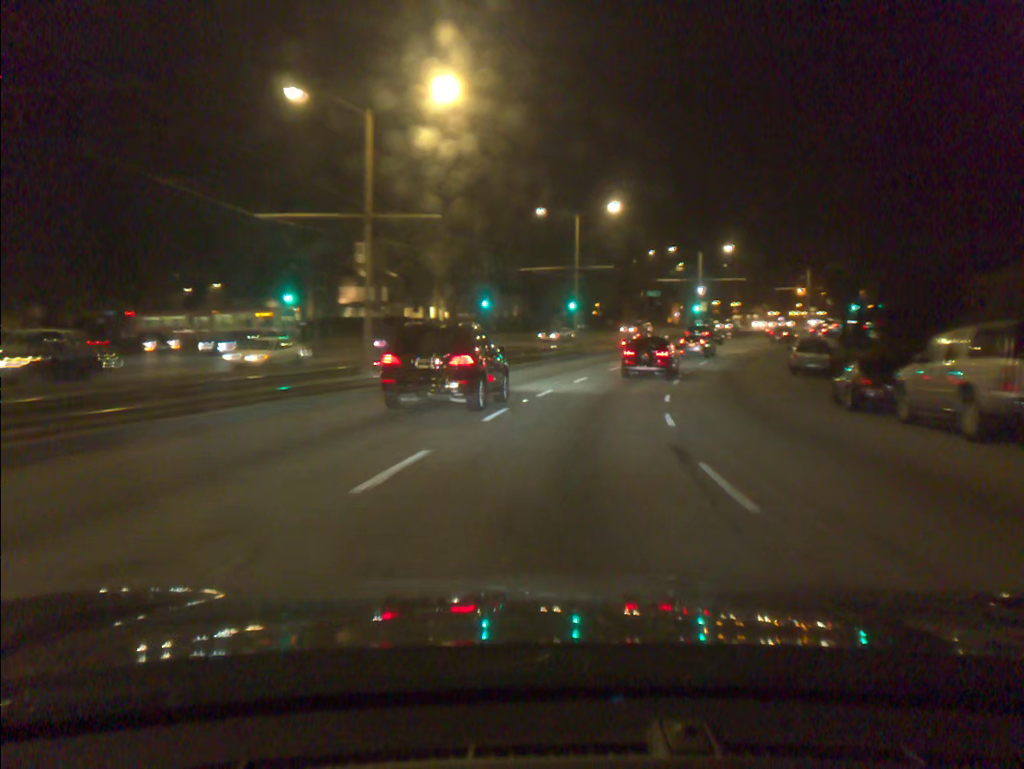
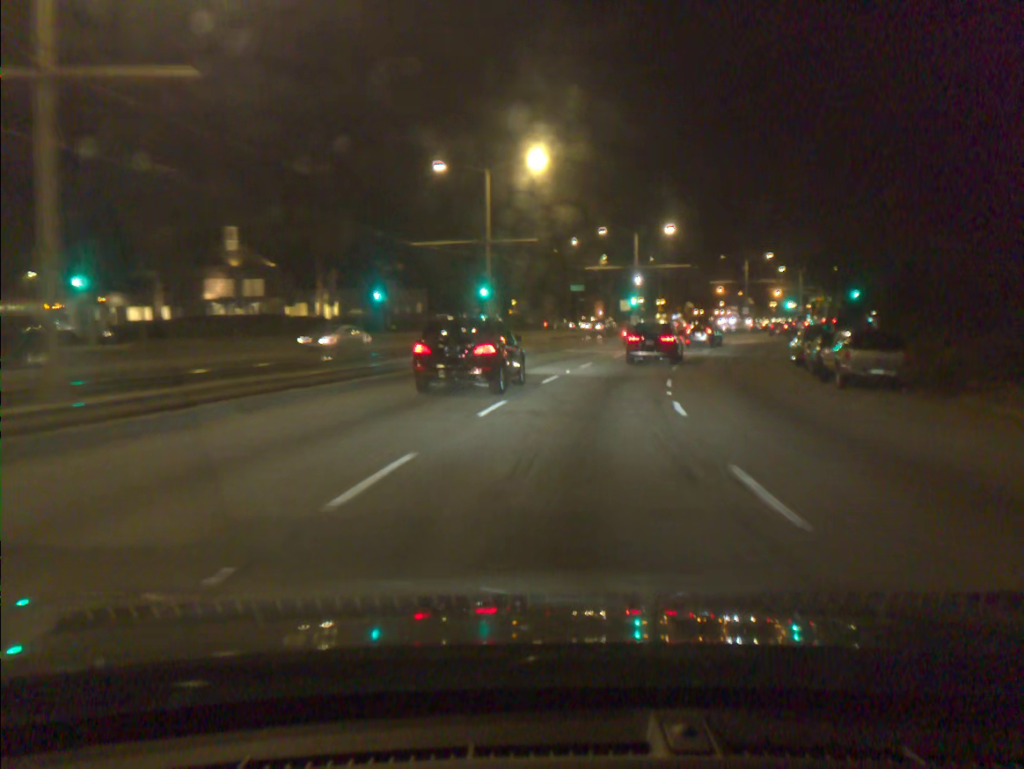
(+0.7, +14.9) m; +6°
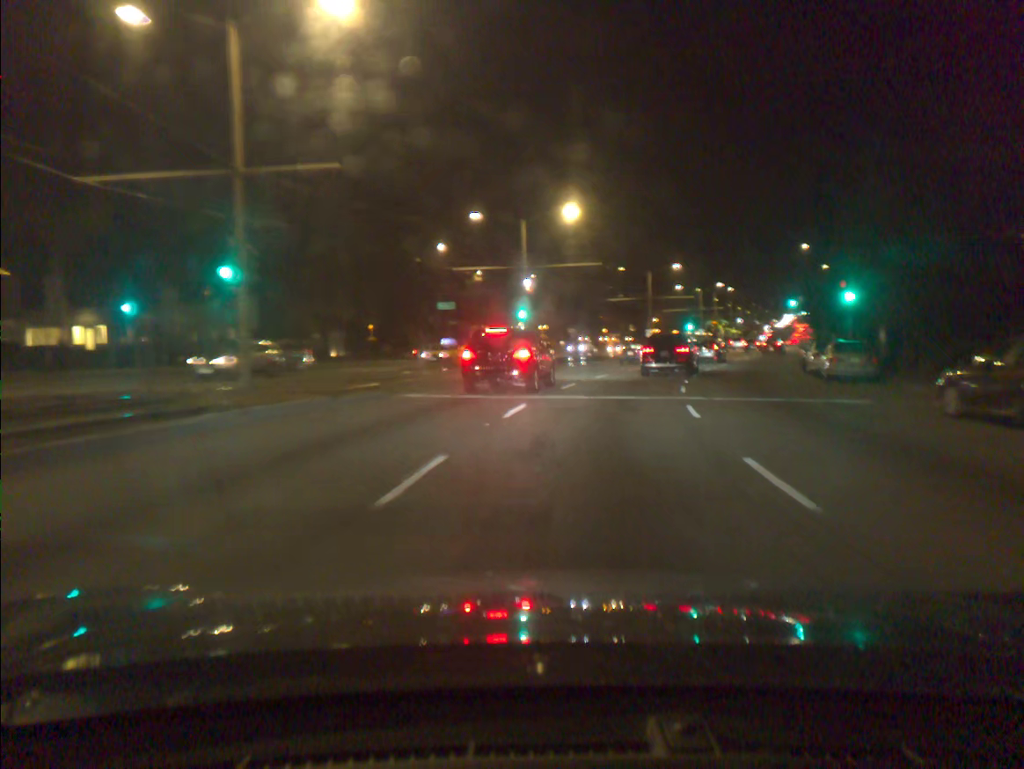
(+1.7, +22.4) m; +9°
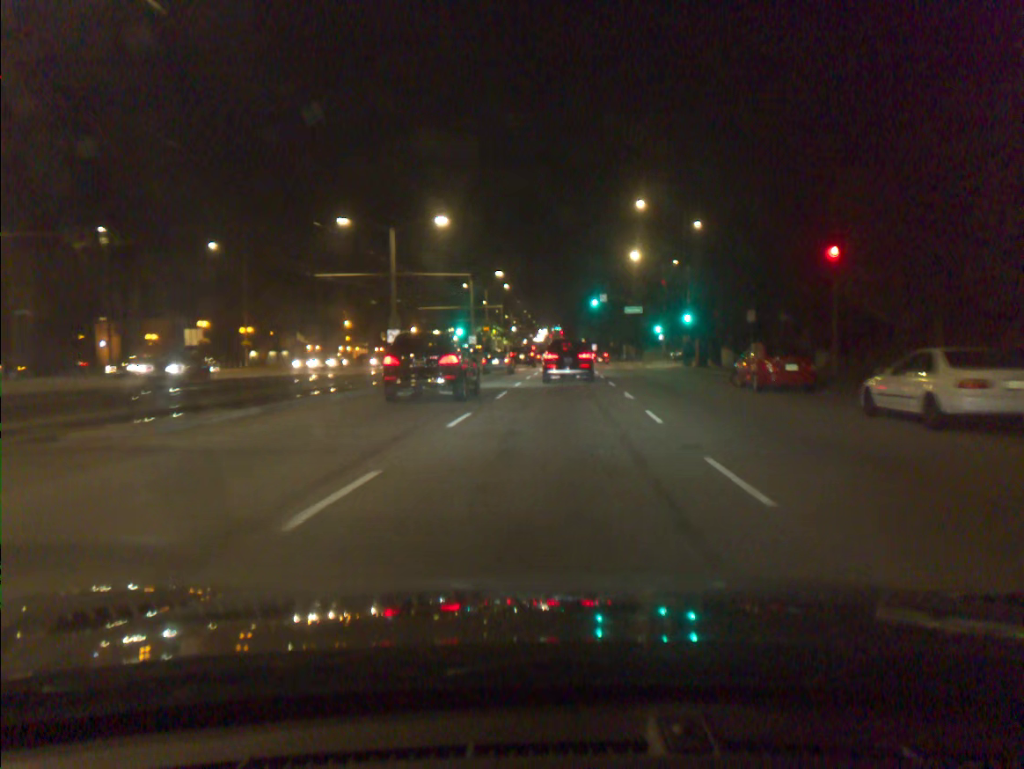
(+6.0, +37.9) m; +17°
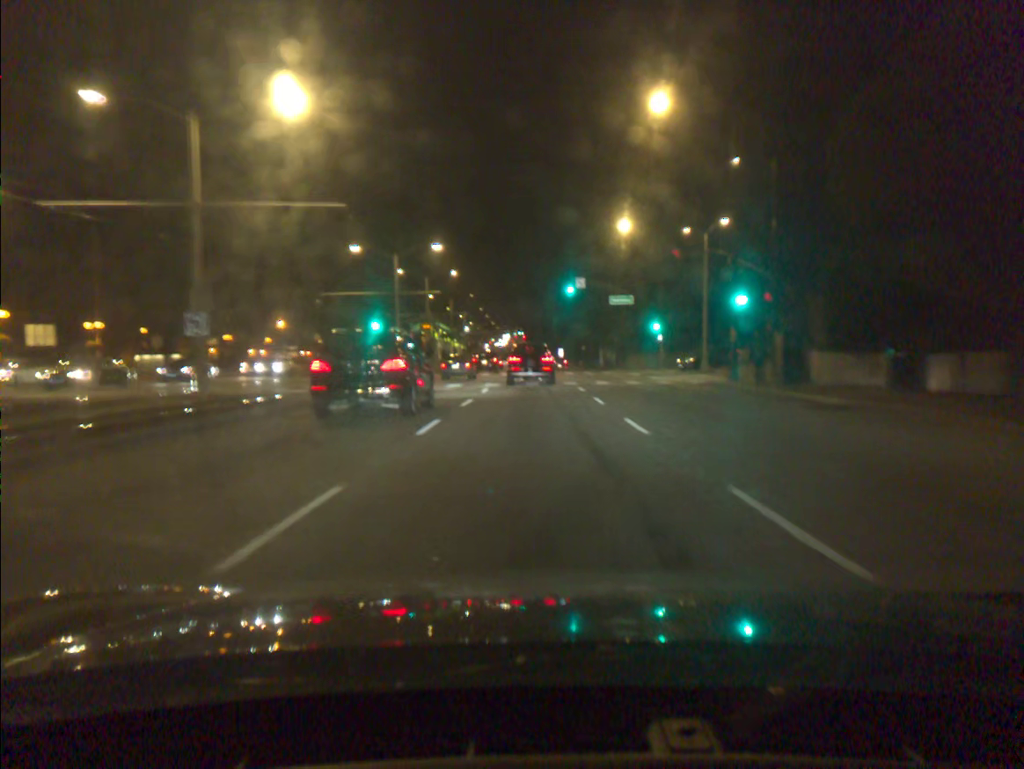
(+0.7, +23.6) m; +2°
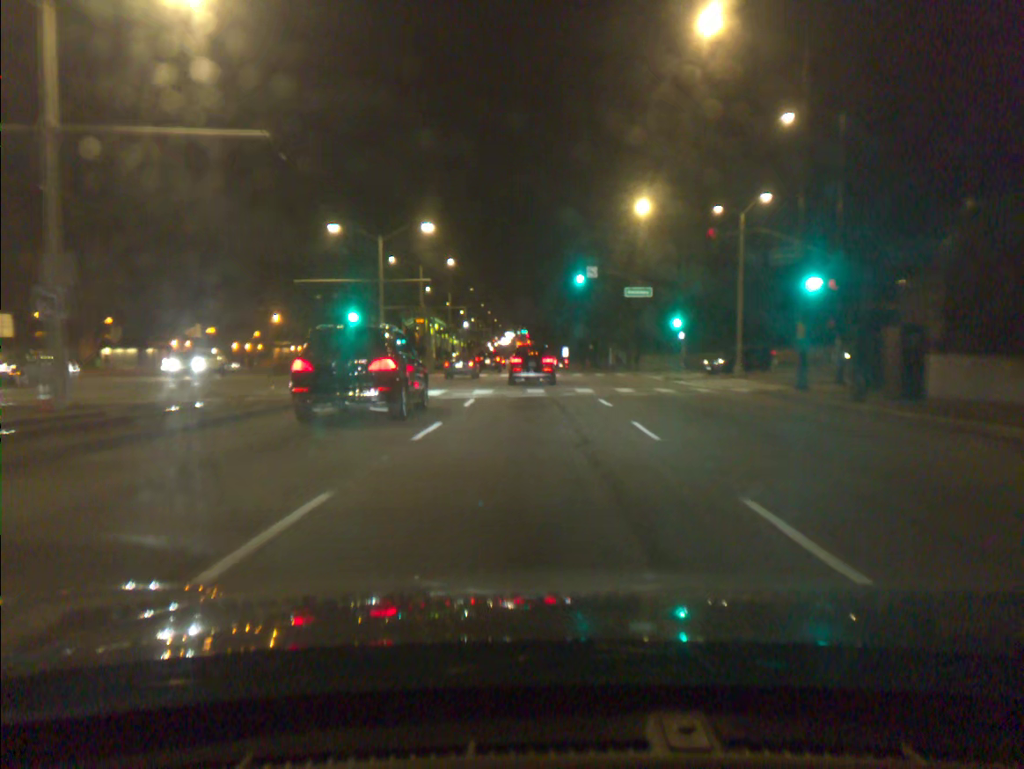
(0.0, +8.0) m; 0°
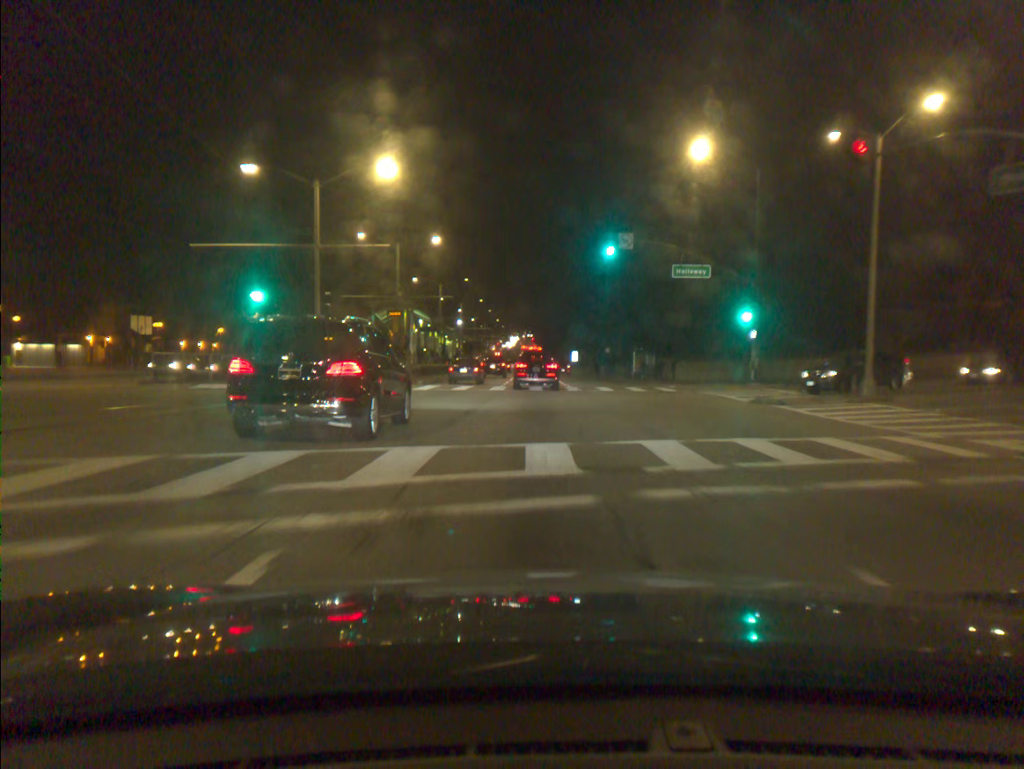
(0.0, +16.4) m; 0°
